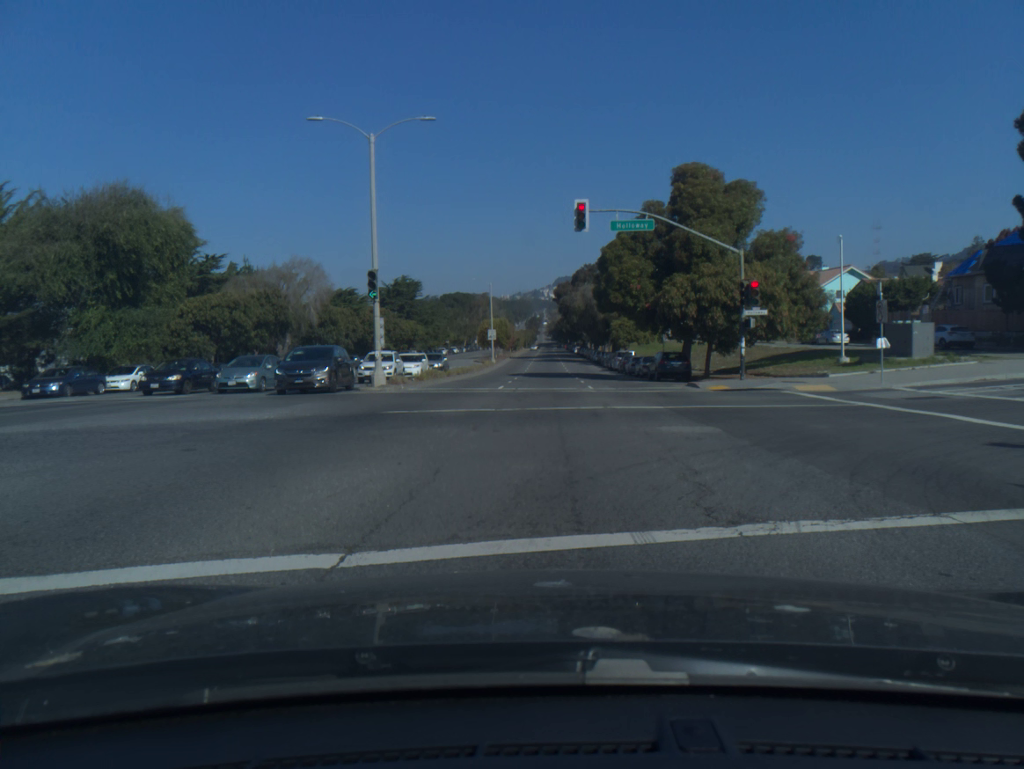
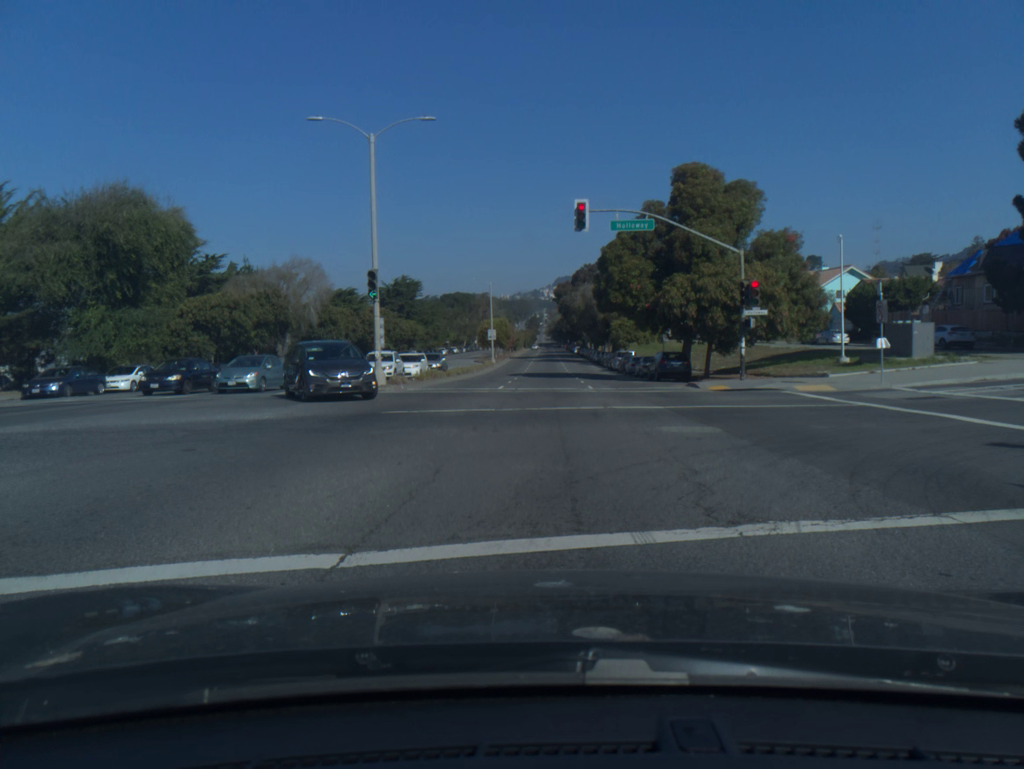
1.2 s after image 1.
(0.0, 0.0) m; 0°
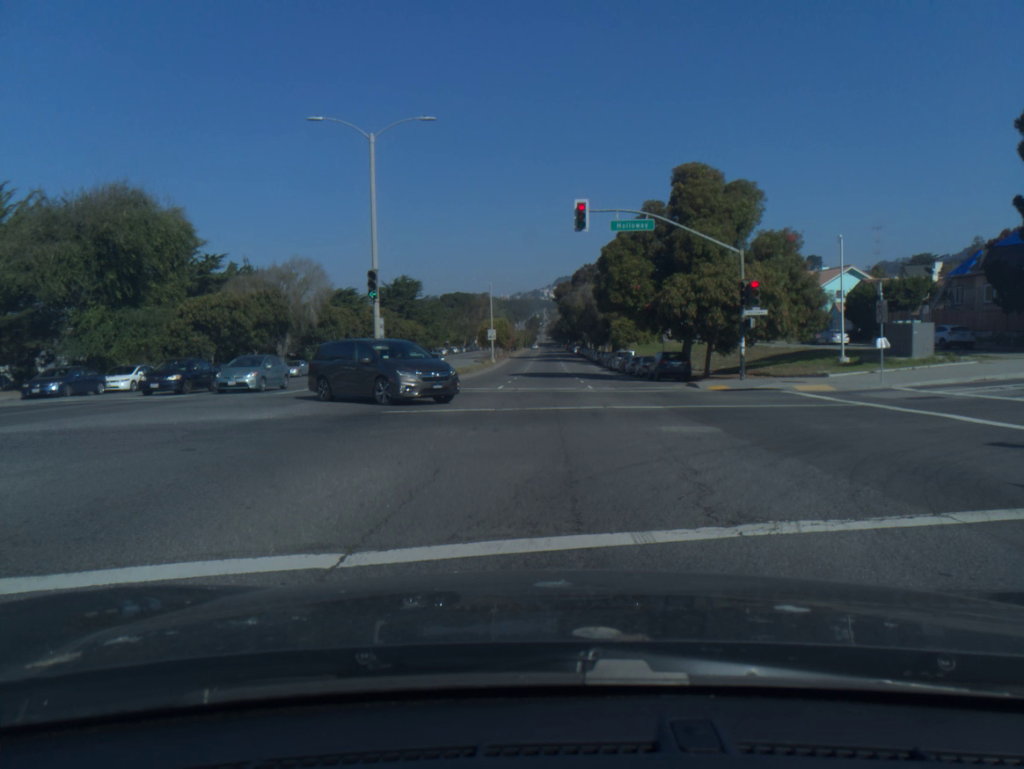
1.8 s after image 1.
(0.0, 0.0) m; 0°
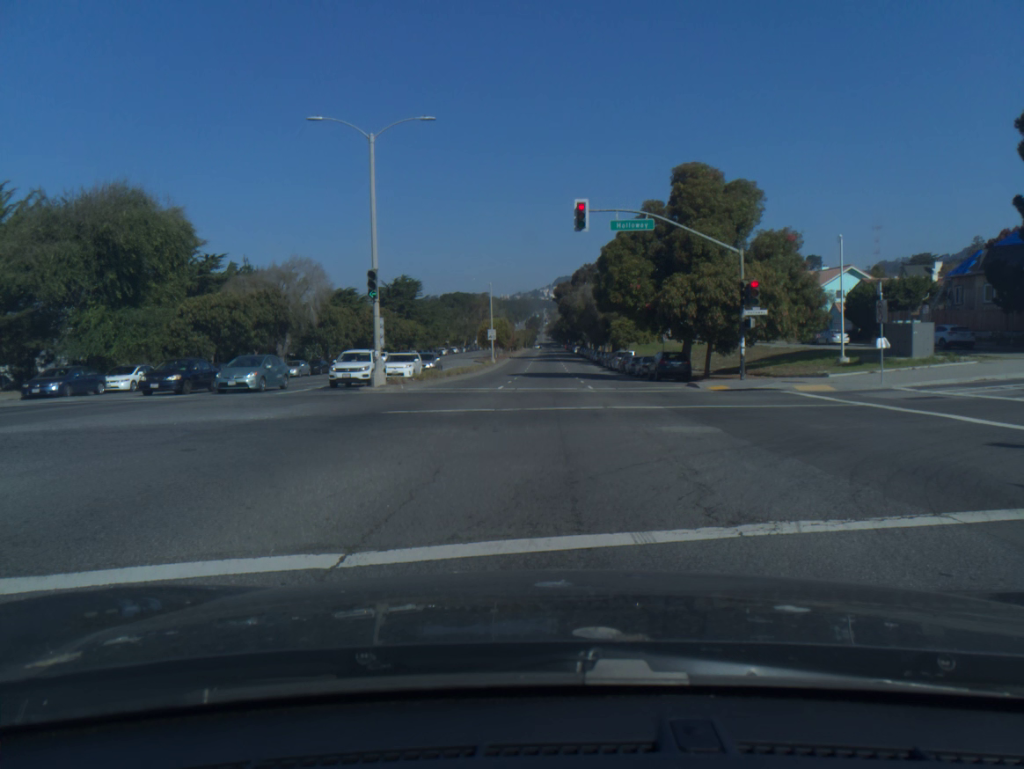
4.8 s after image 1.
(0.0, 0.0) m; 0°
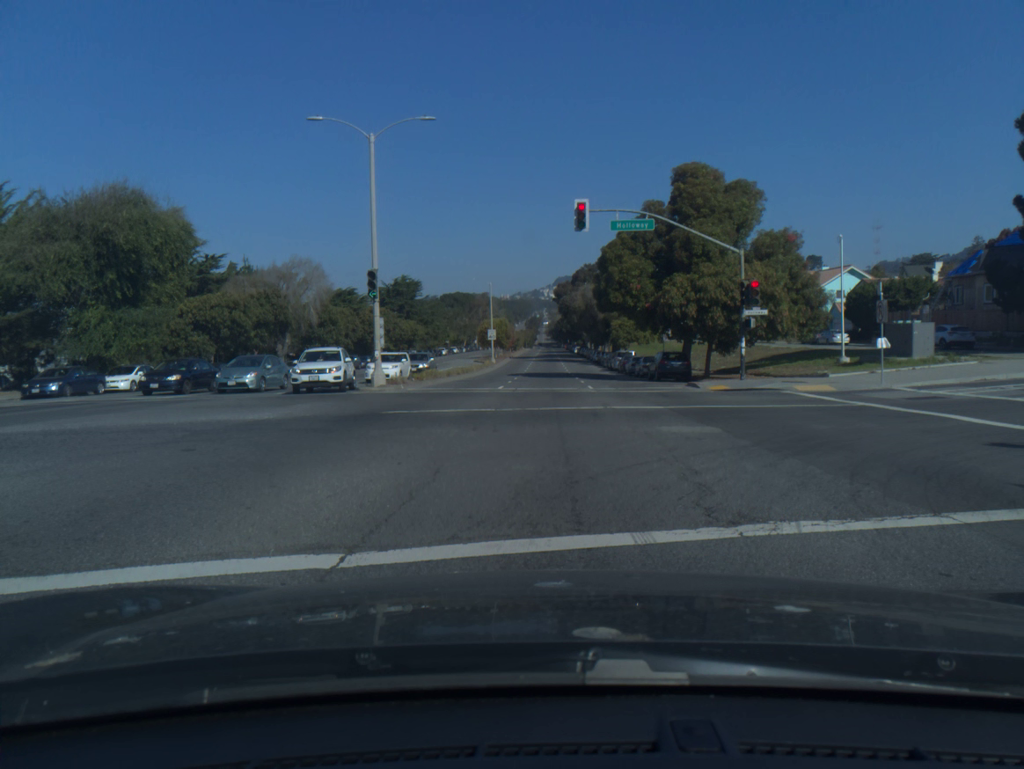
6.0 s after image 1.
(0.0, 0.0) m; 0°
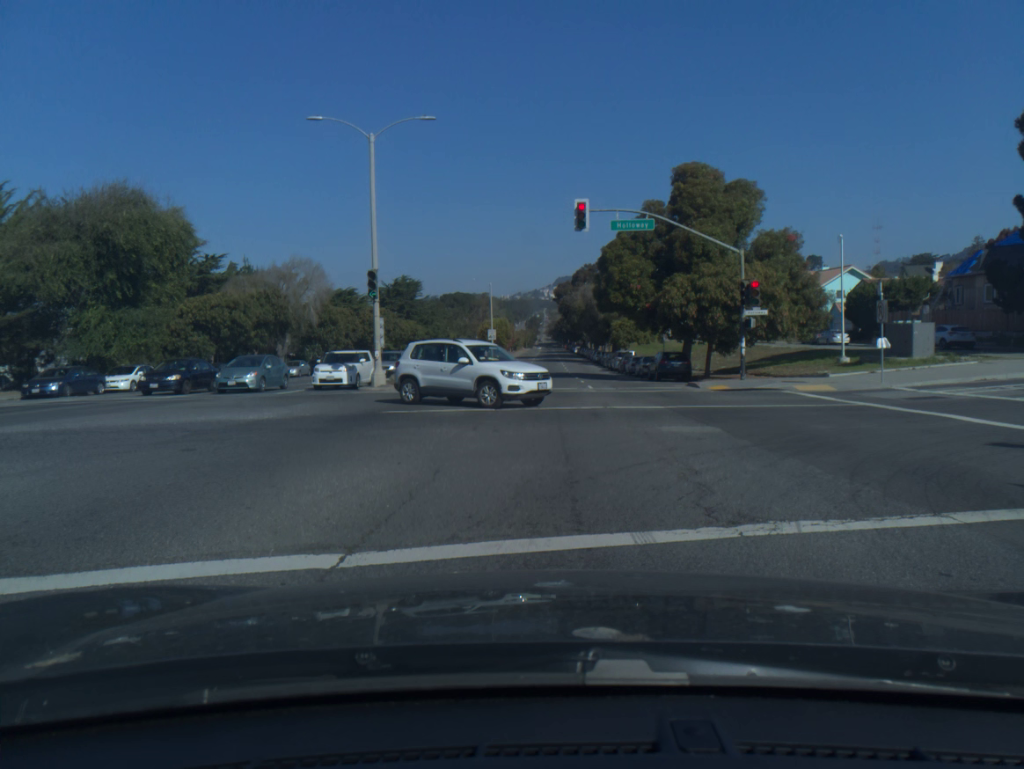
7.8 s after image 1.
(0.0, 0.0) m; 0°
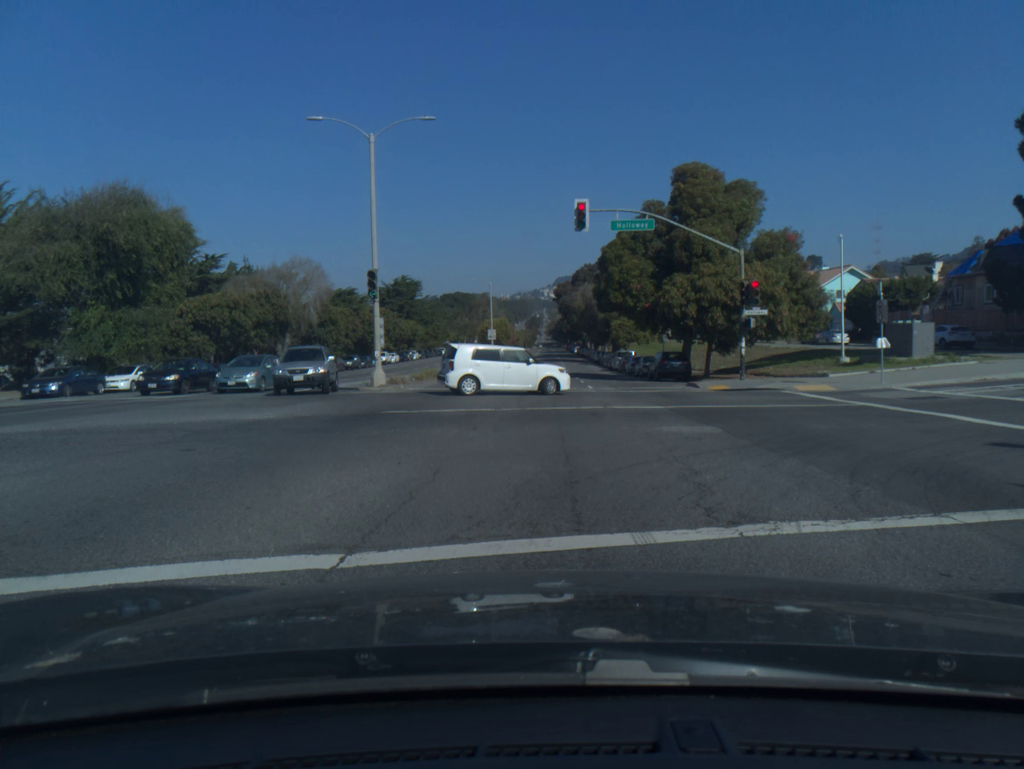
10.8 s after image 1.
(0.0, 0.0) m; 0°
